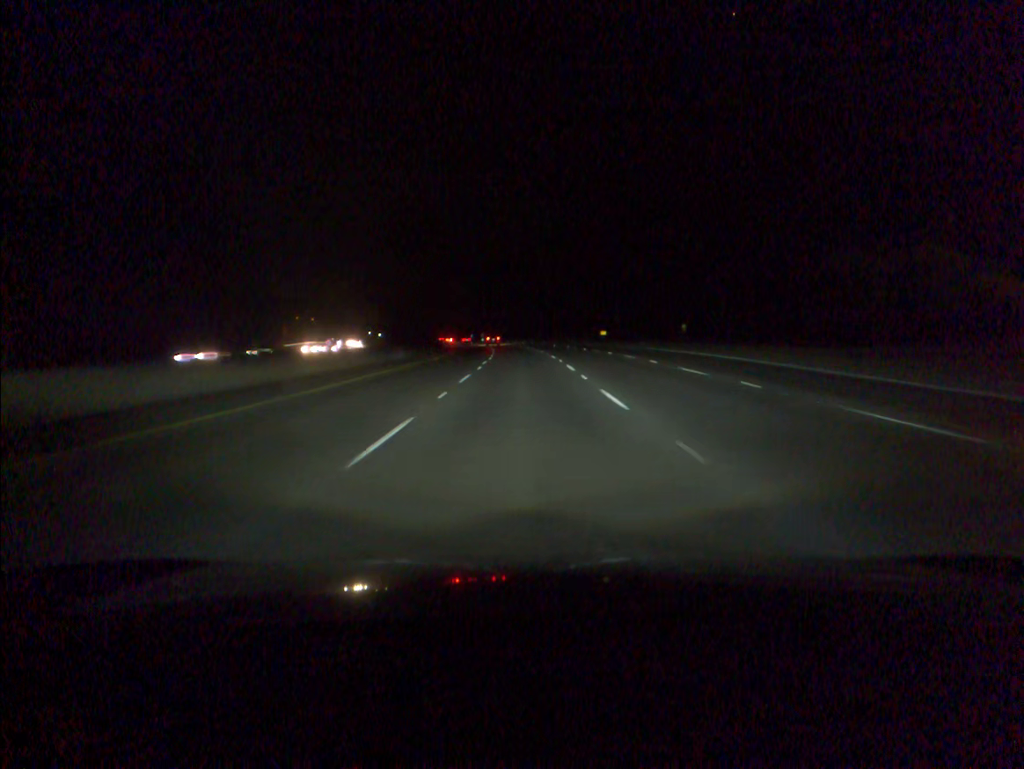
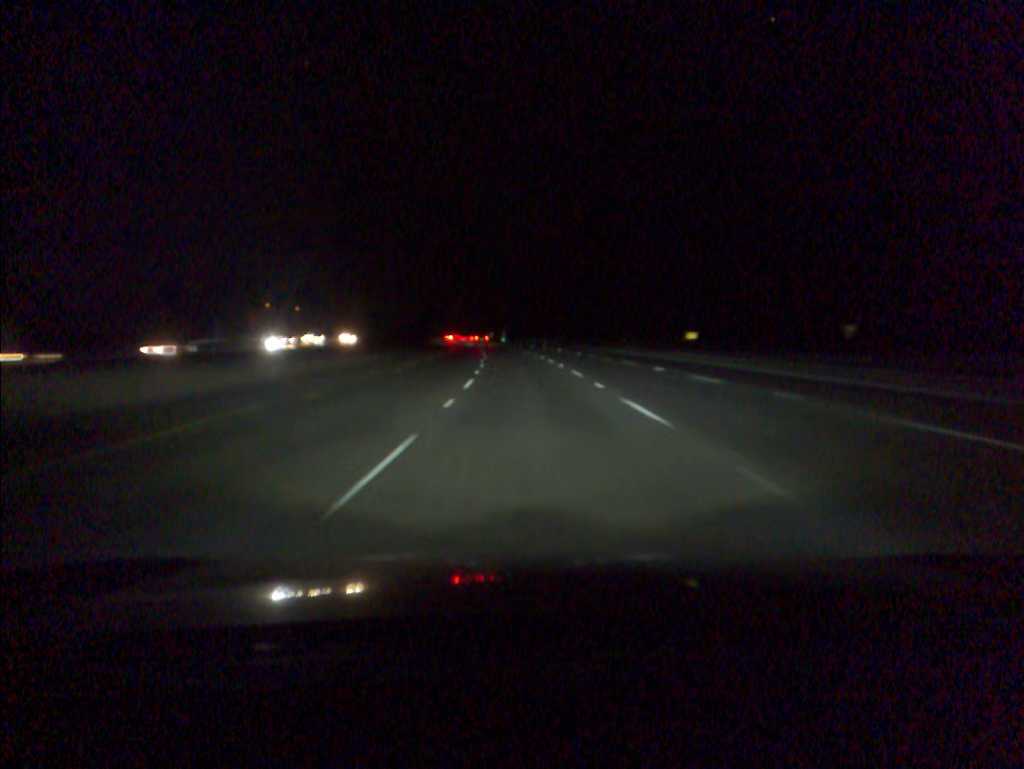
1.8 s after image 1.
(-0.6, +60.3) m; -2°
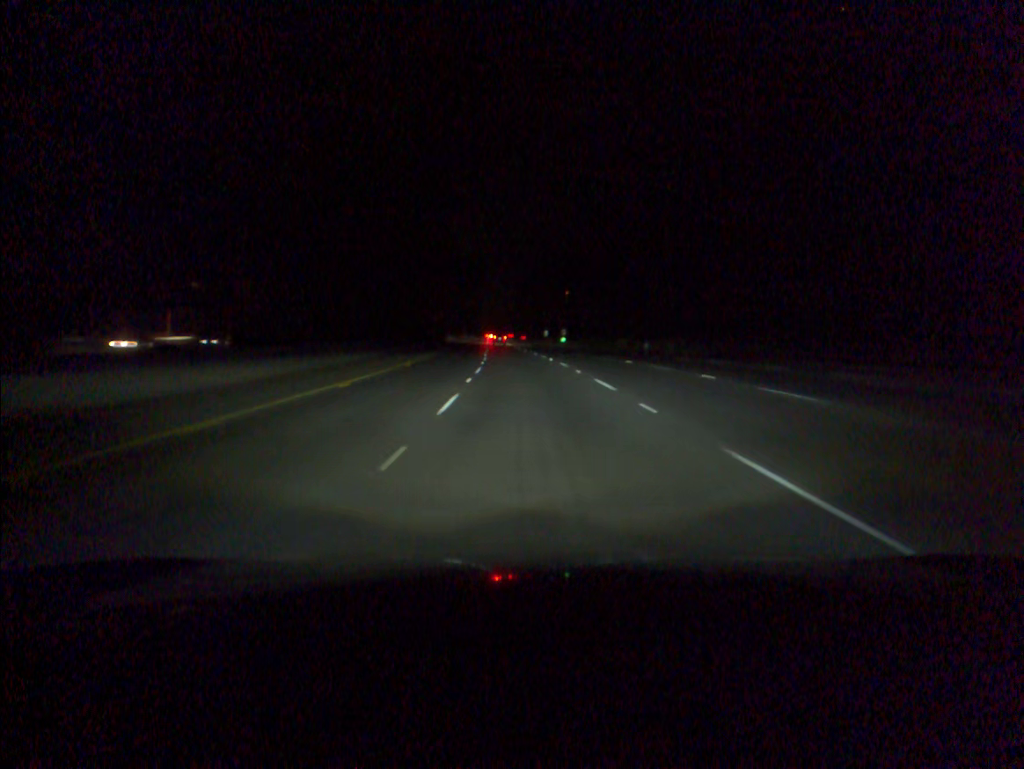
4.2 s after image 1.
(-2.9, +80.0) m; -4°
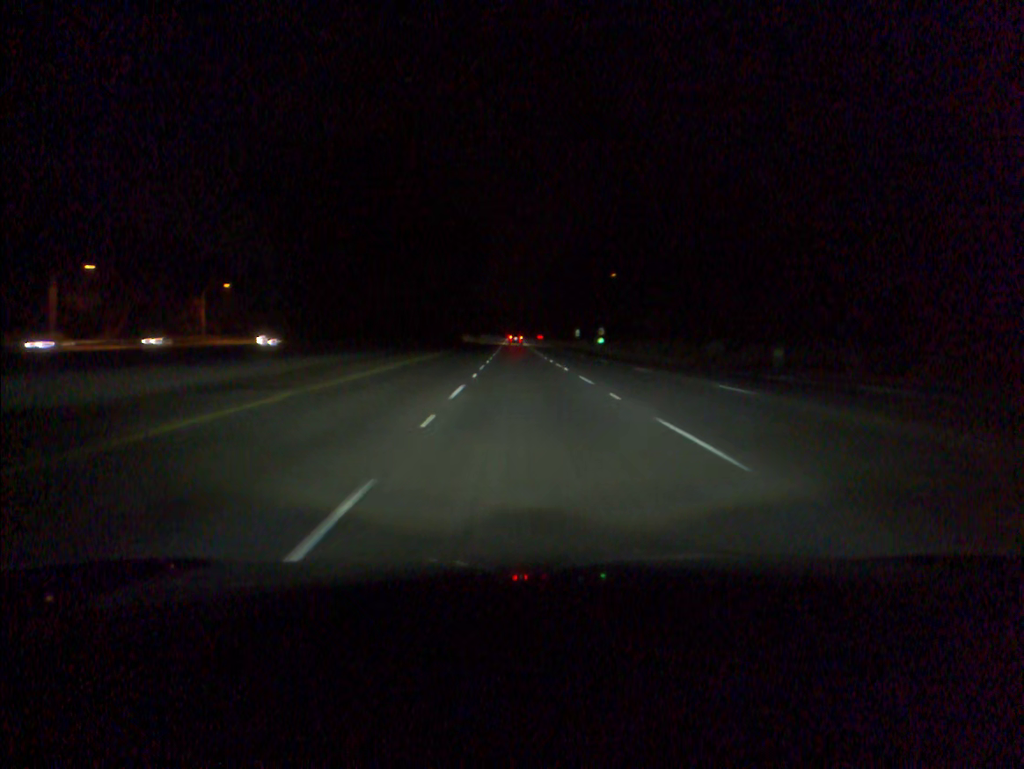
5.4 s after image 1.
(-0.6, +39.9) m; -2°
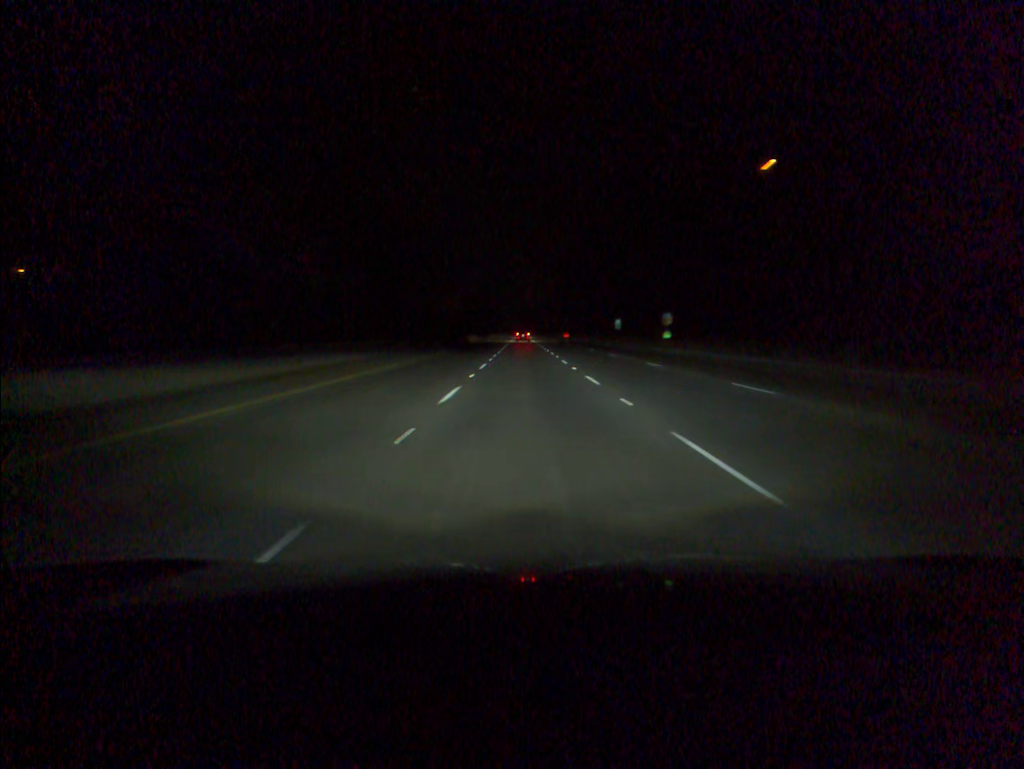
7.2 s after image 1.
(-0.5, +60.0) m; -1°
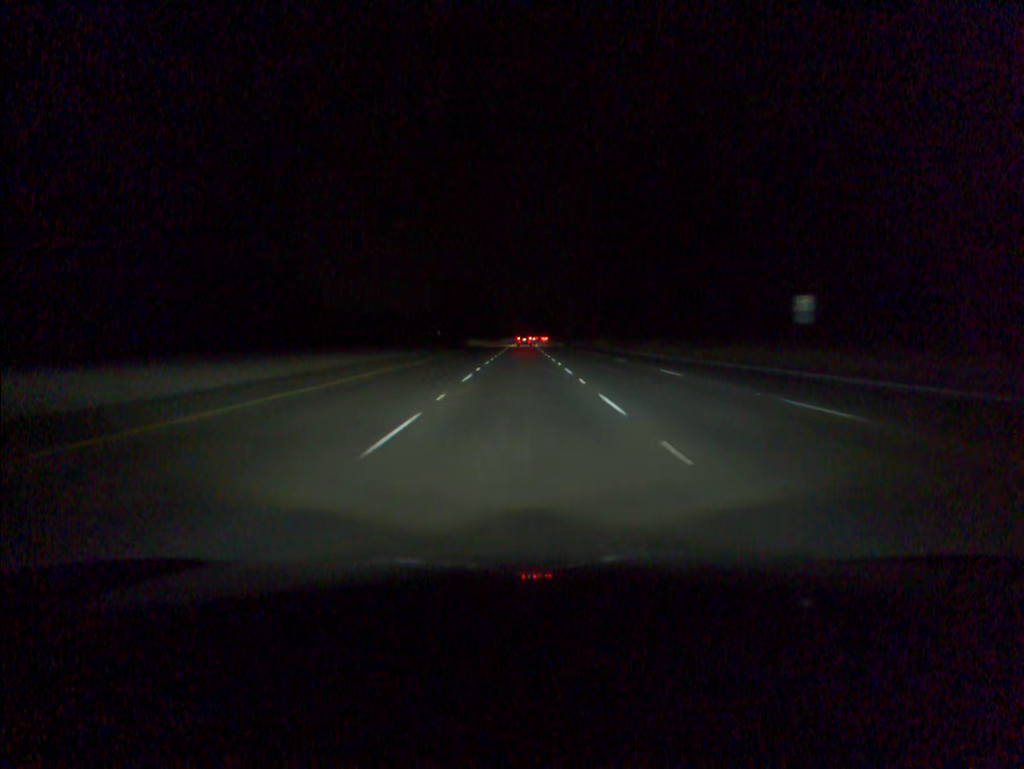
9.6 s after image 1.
(-0.1, +79.9) m; 0°
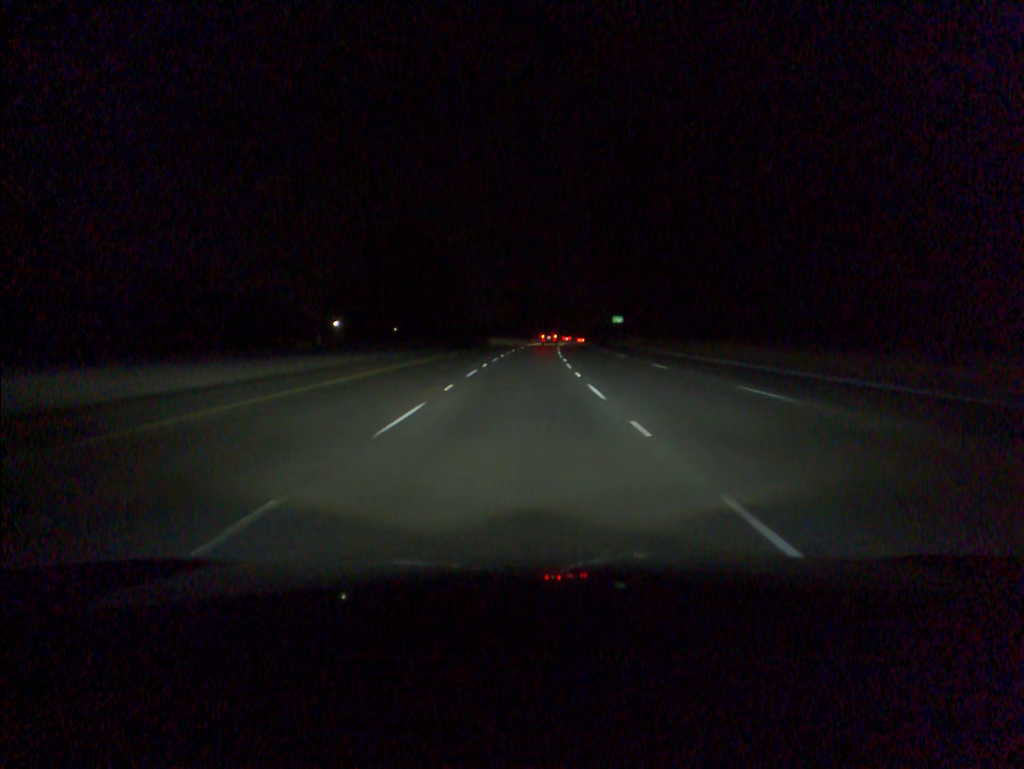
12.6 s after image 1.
(+0.1, +99.9) m; 0°
